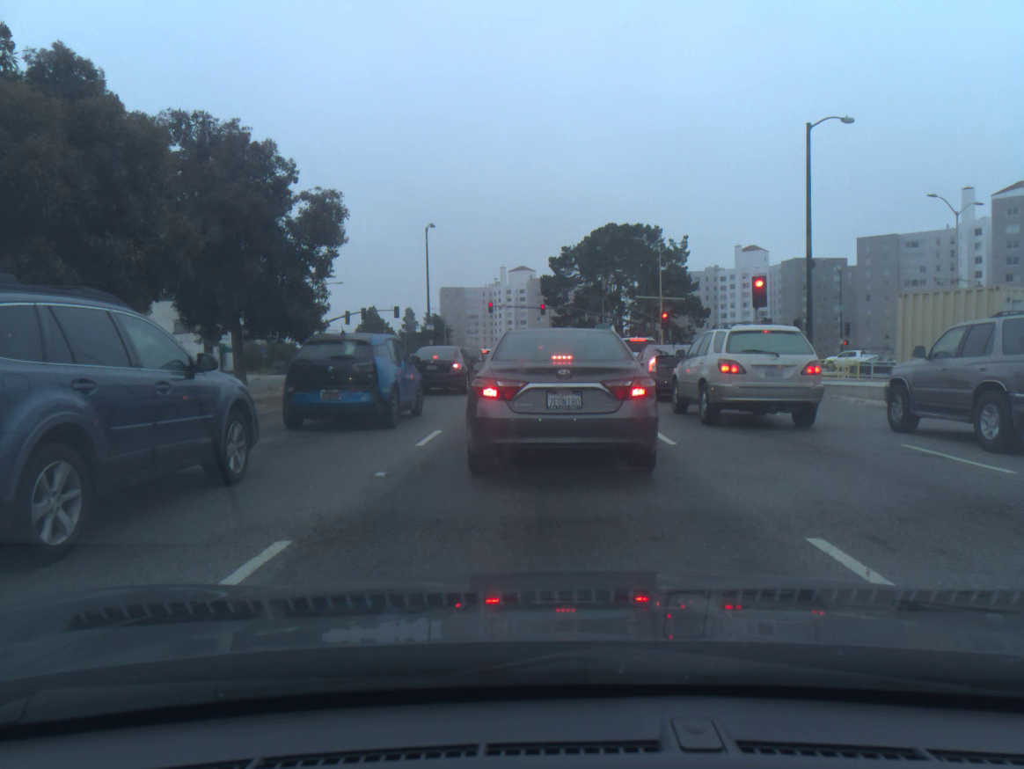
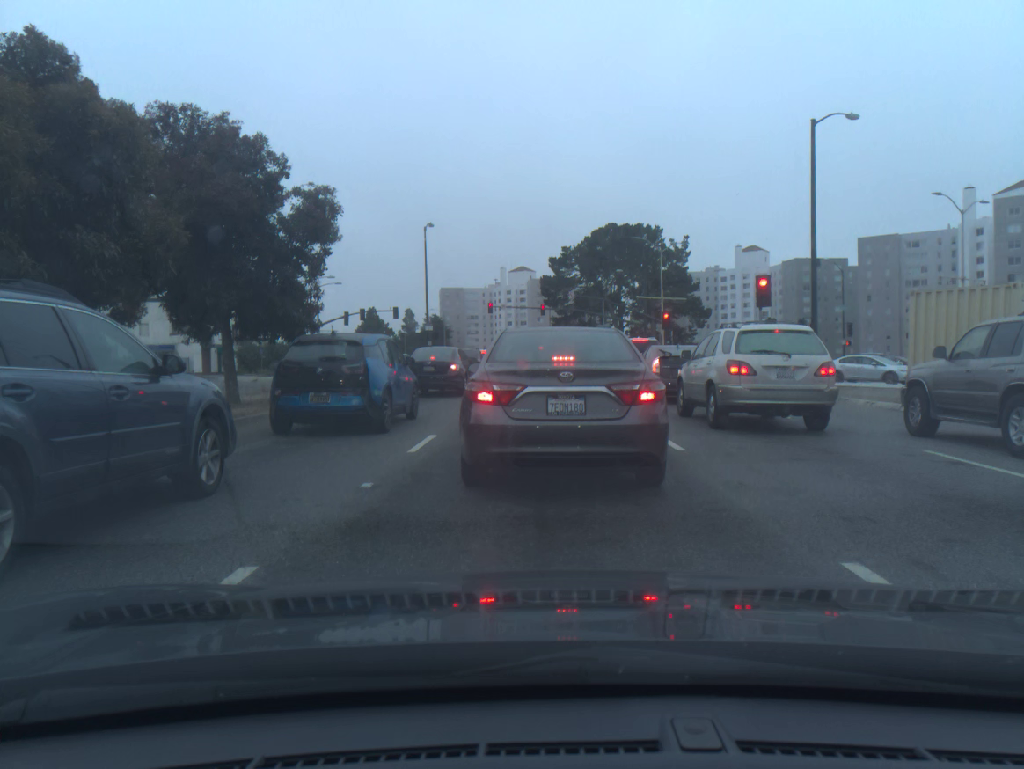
(0.0, +0.6) m; 0°
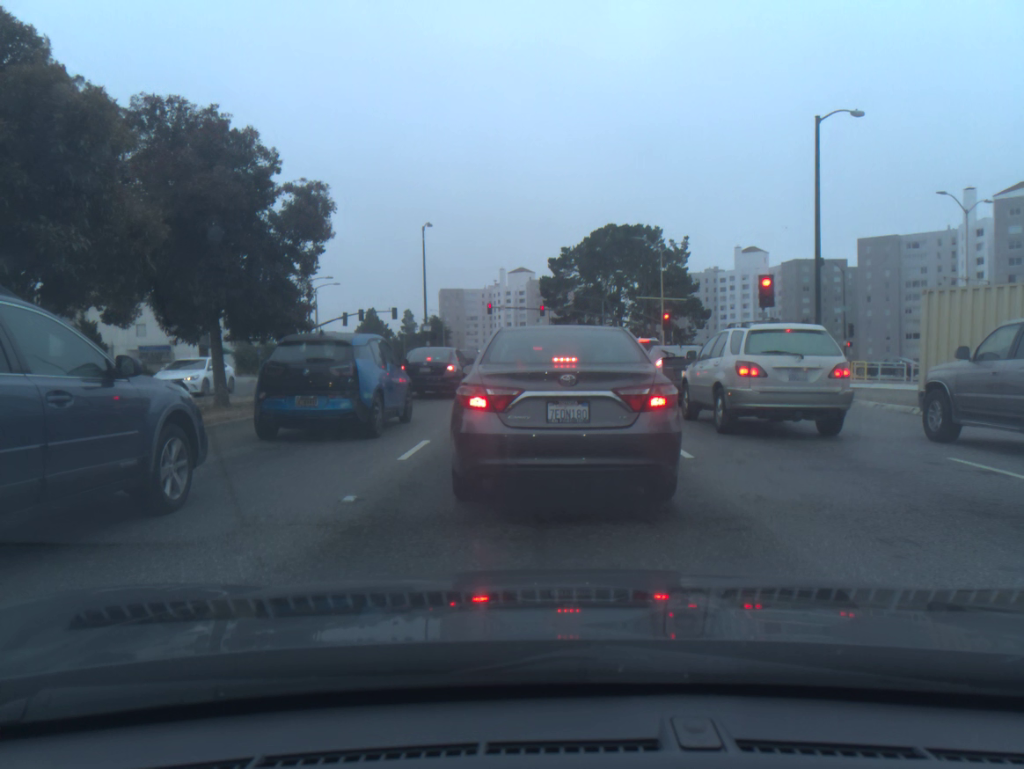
(0.0, +0.7) m; 0°
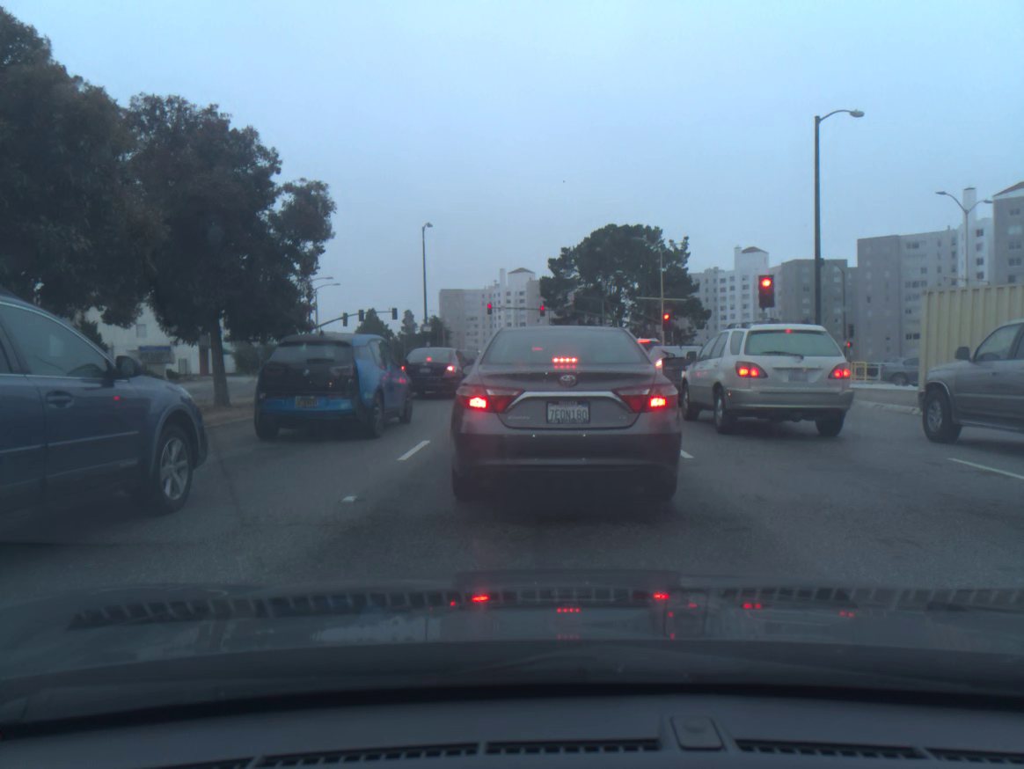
(0.0, 0.0) m; 0°
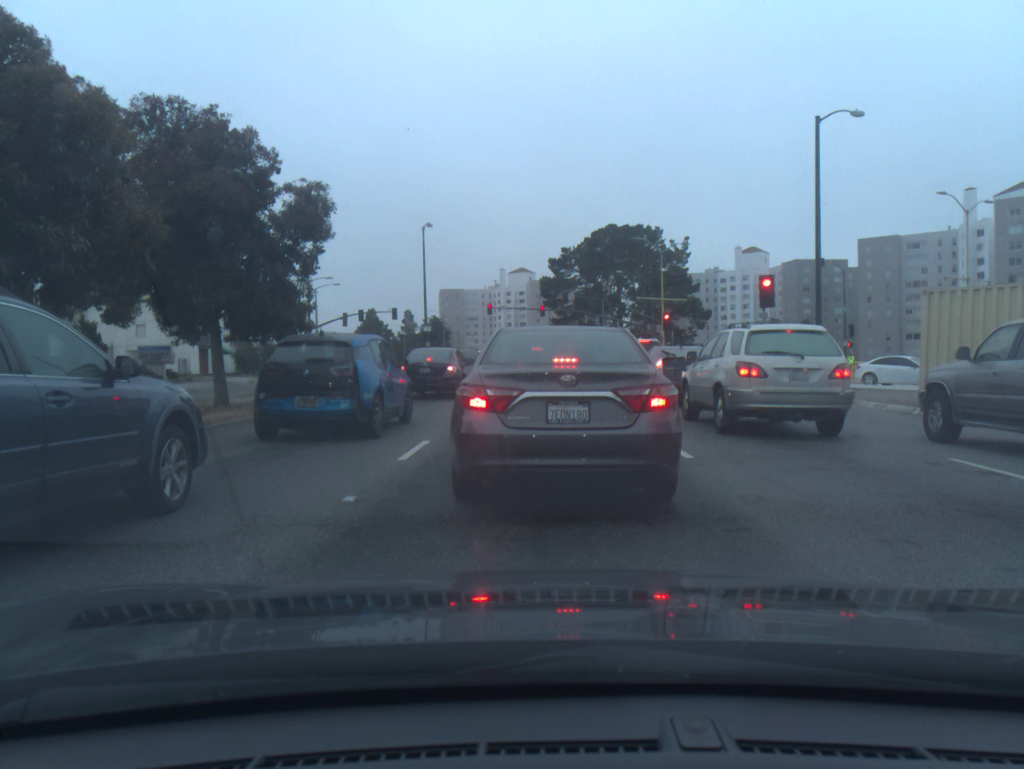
(0.0, 0.0) m; 0°
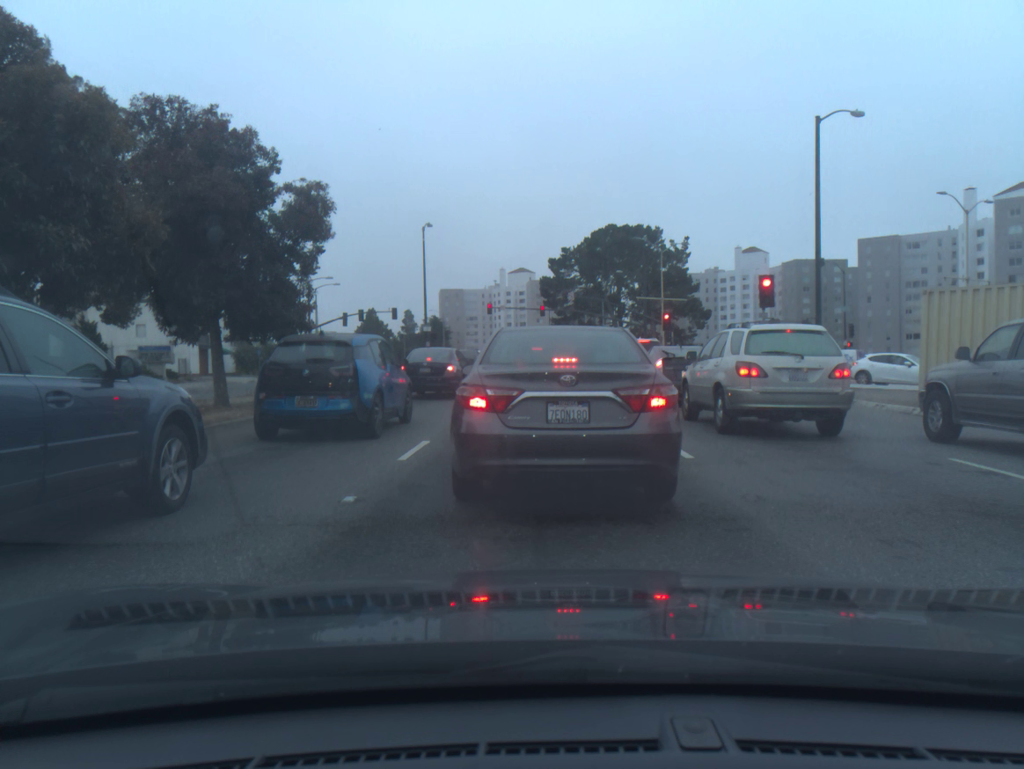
(0.0, 0.0) m; 0°
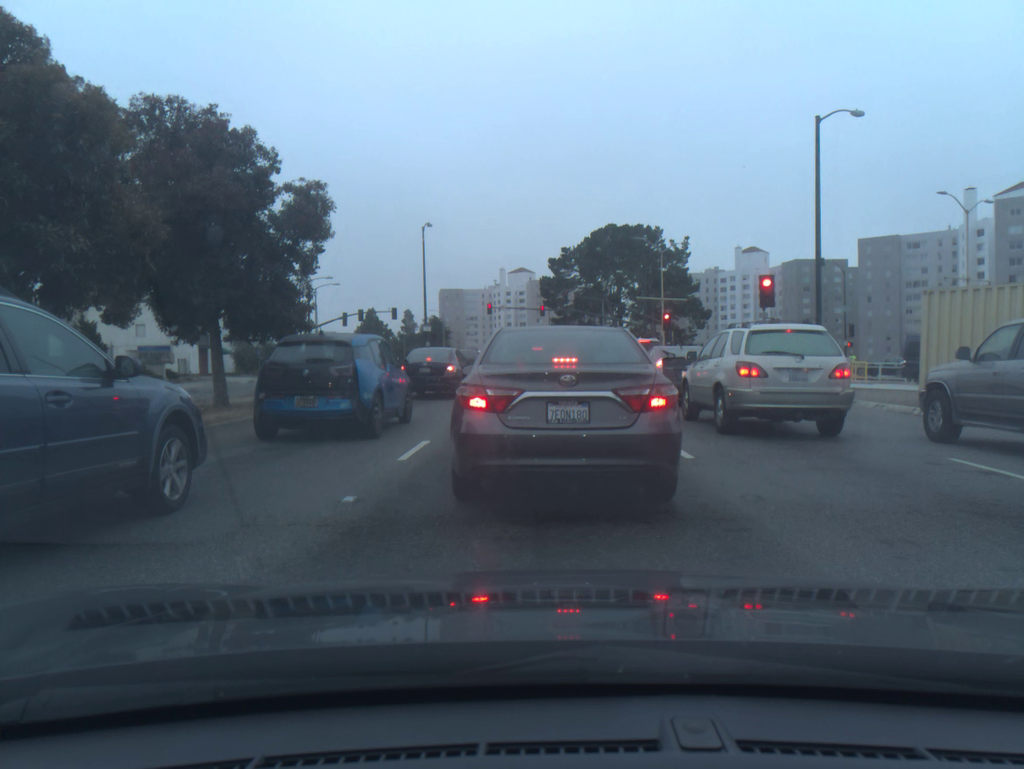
(0.0, 0.0) m; 0°
